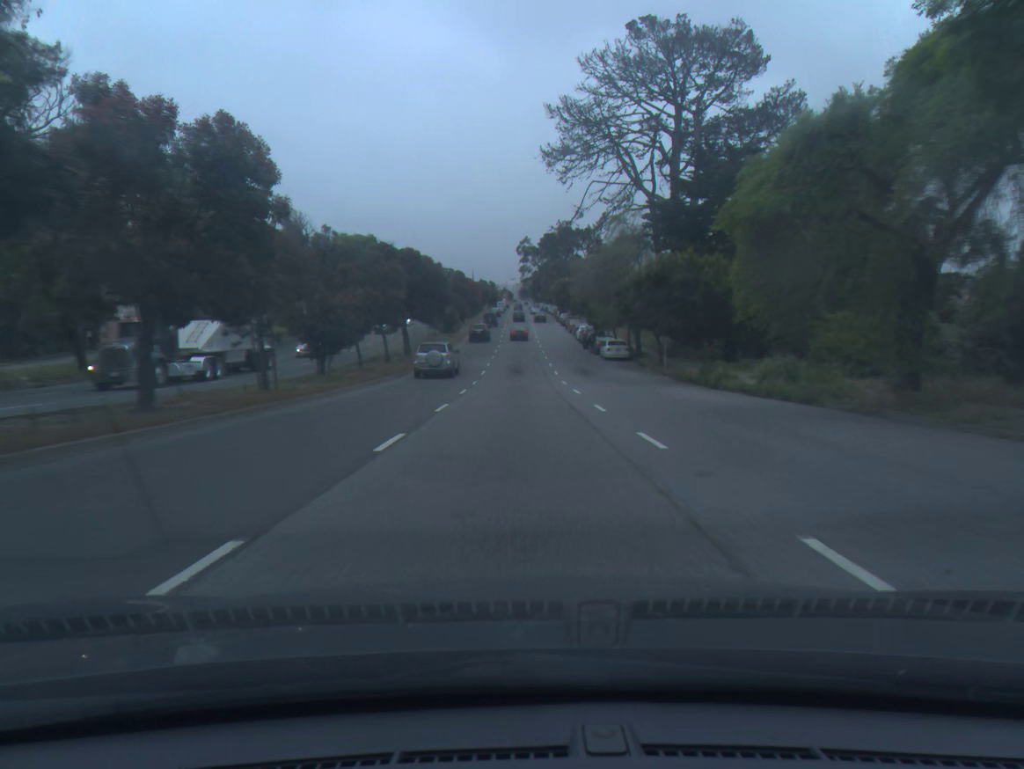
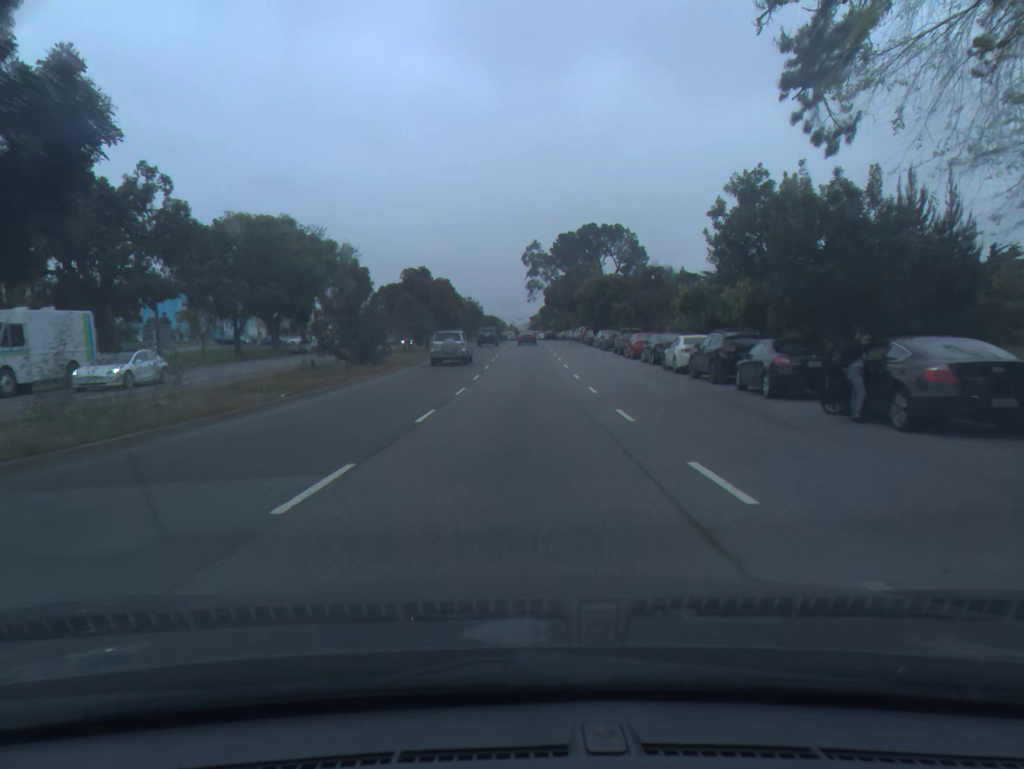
(+0.1, +47.5) m; 0°
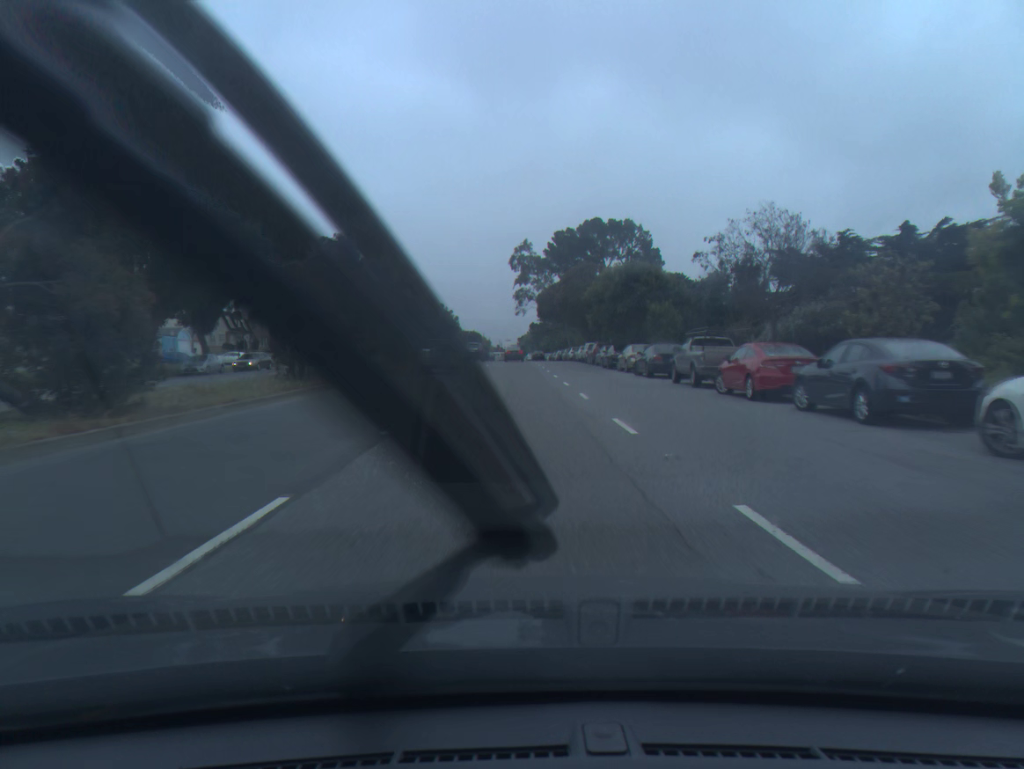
(+0.1, +23.4) m; +1°
